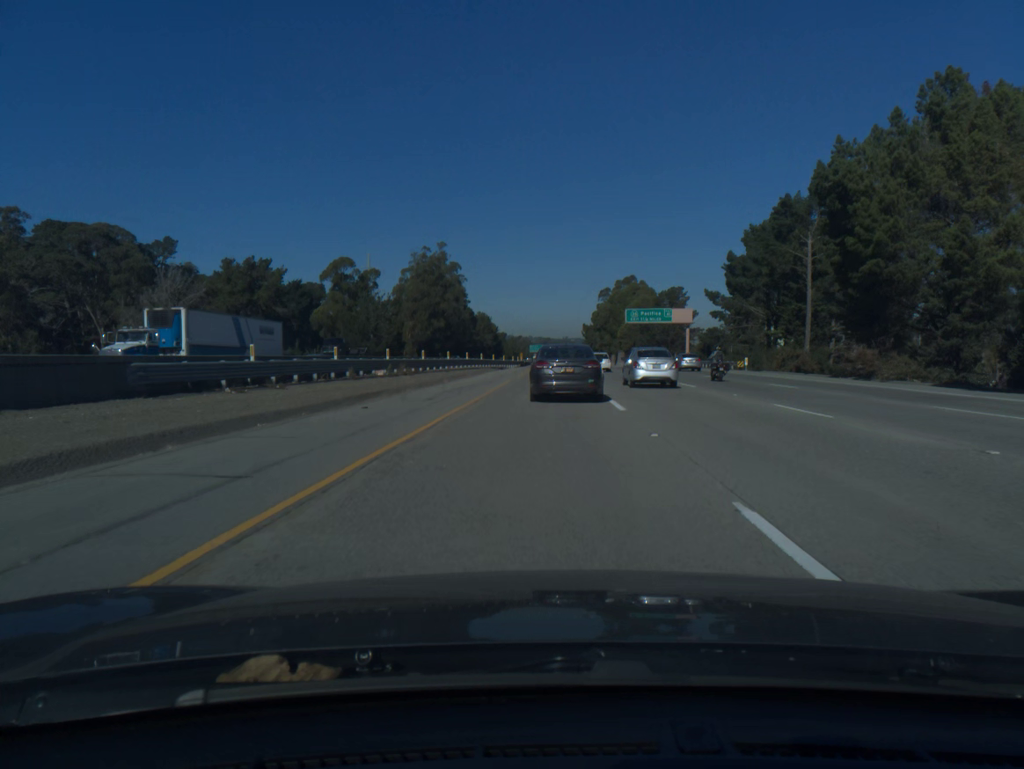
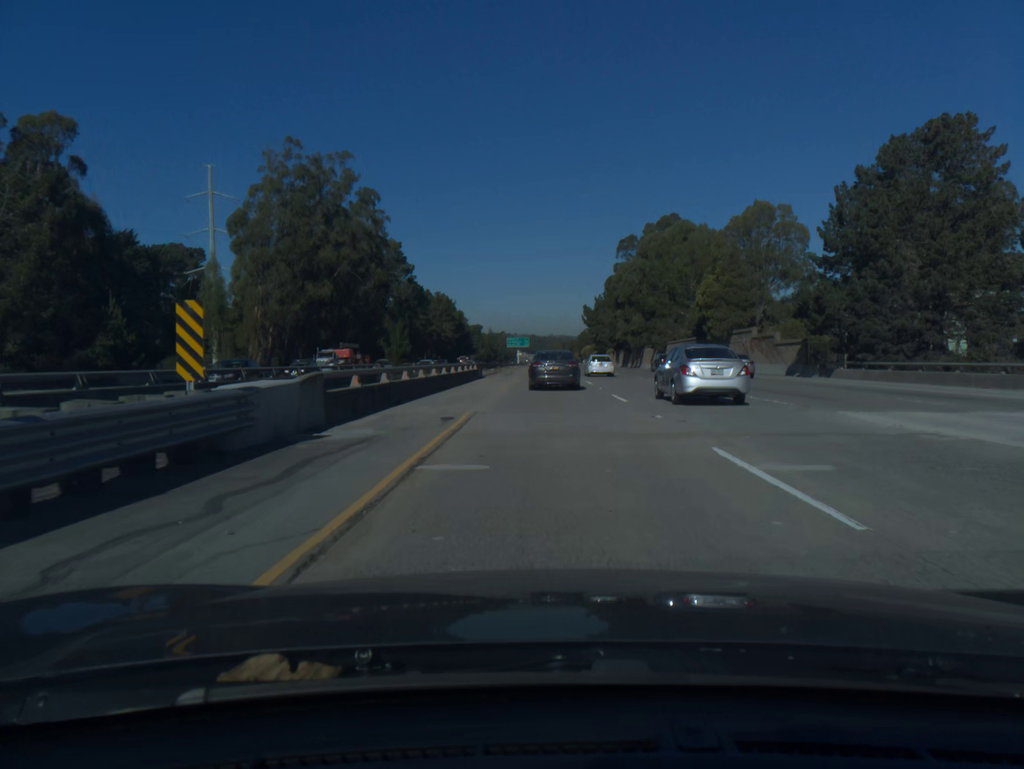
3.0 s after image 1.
(+1.2, +98.9) m; +1°
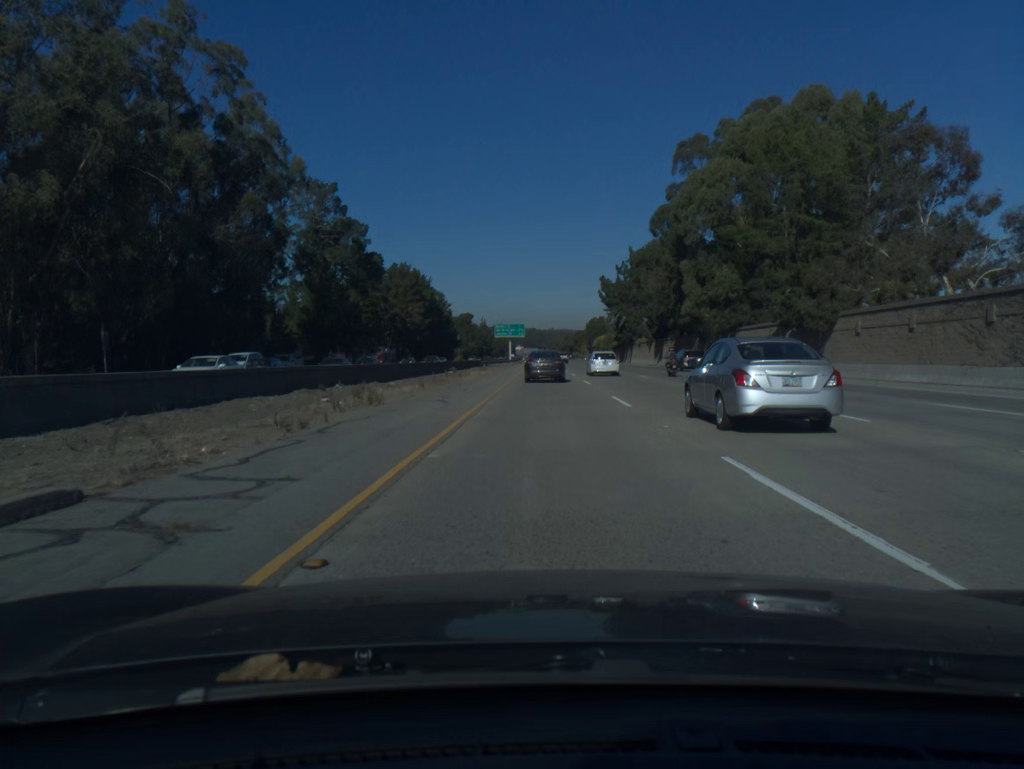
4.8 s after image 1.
(+0.1, +60.5) m; 0°
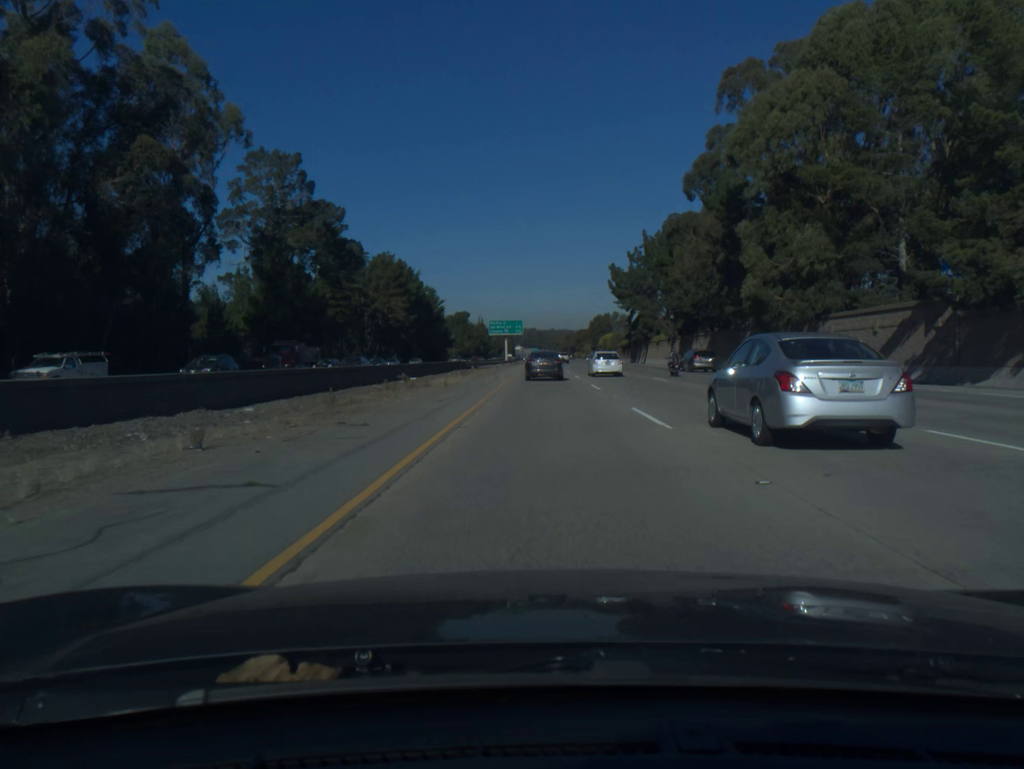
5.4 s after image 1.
(0.0, +20.5) m; 0°
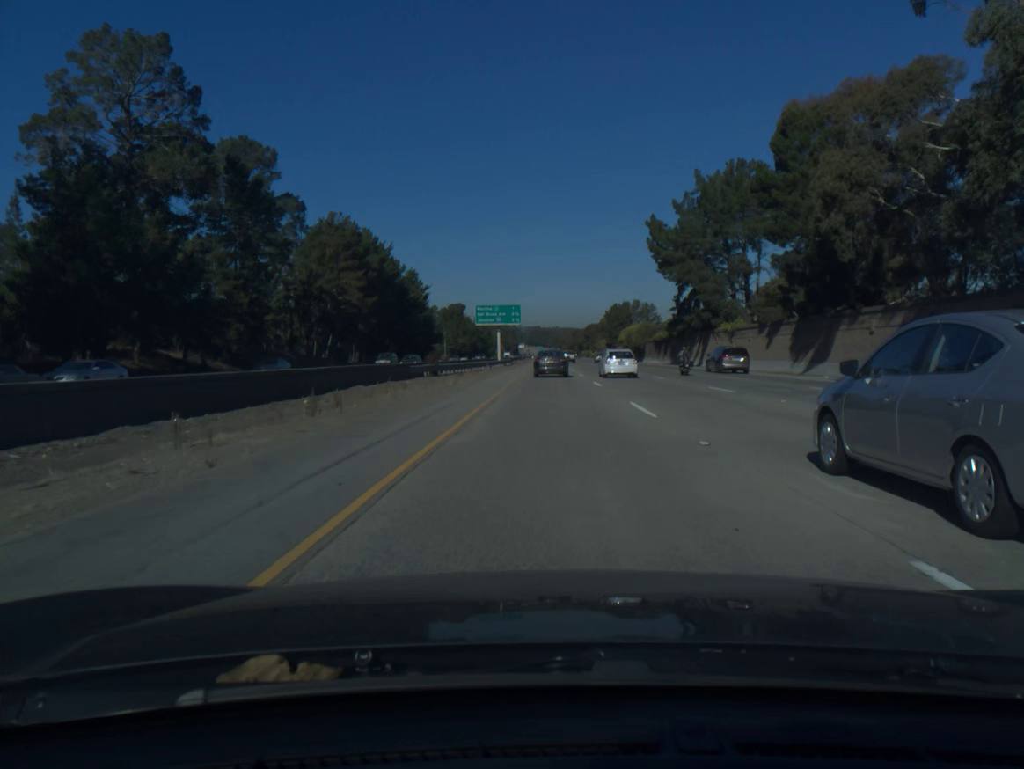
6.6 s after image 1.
(-0.1, +41.5) m; 0°
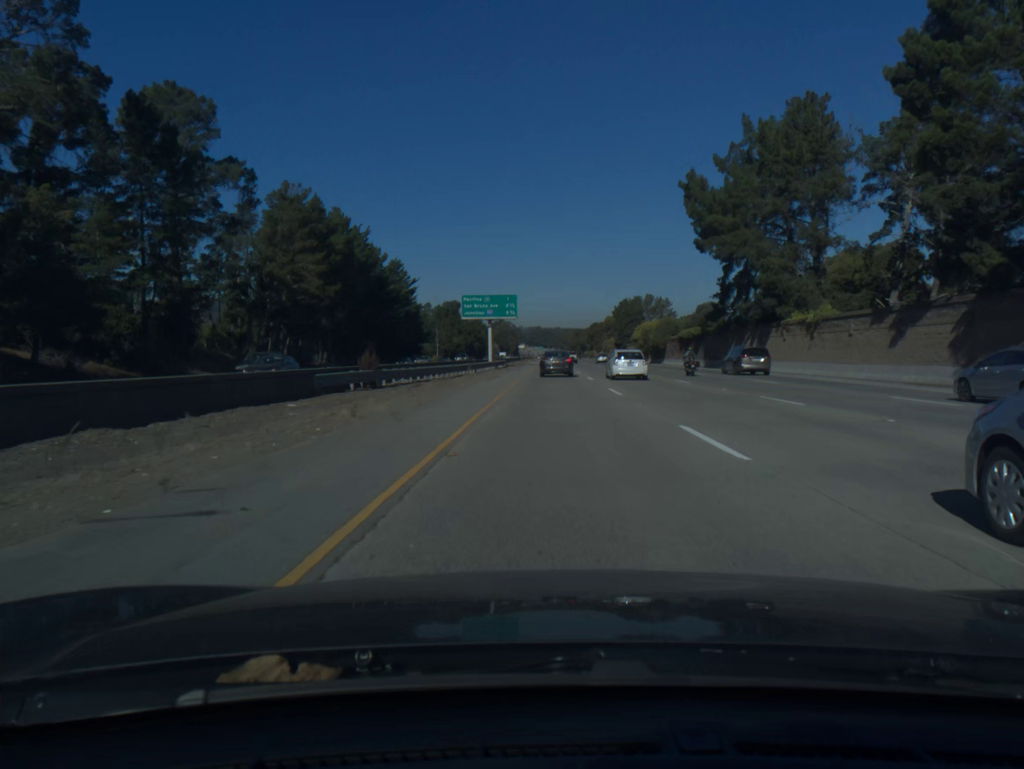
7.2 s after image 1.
(0.0, +21.0) m; 0°
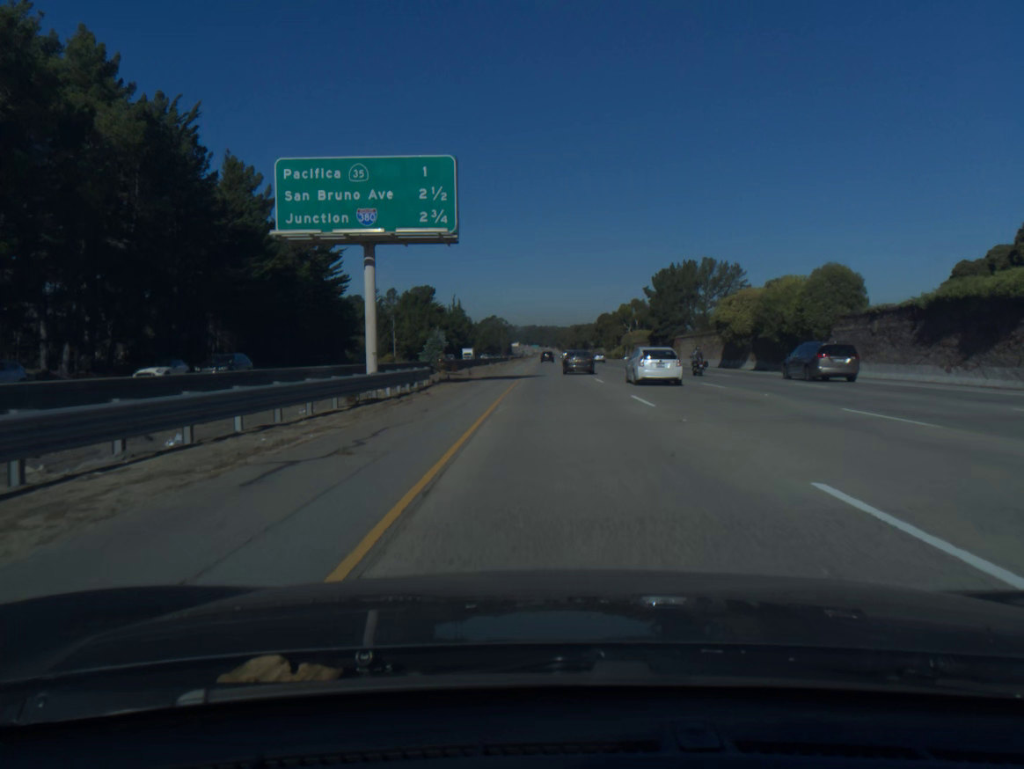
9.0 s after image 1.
(+0.2, +64.0) m; 0°
